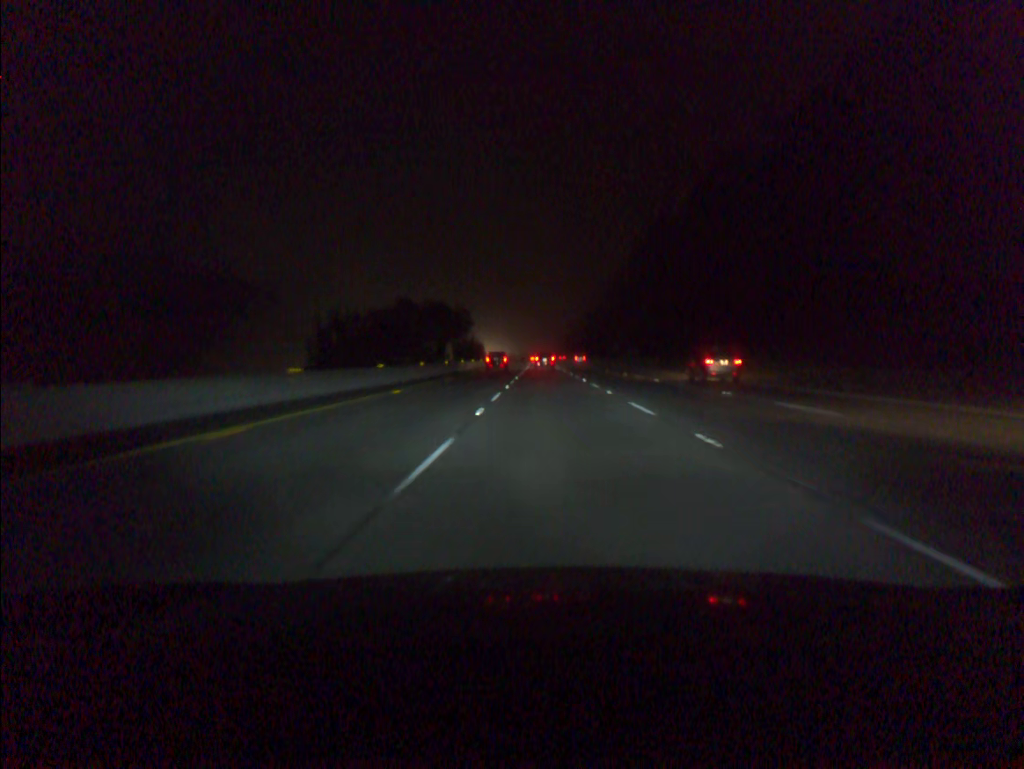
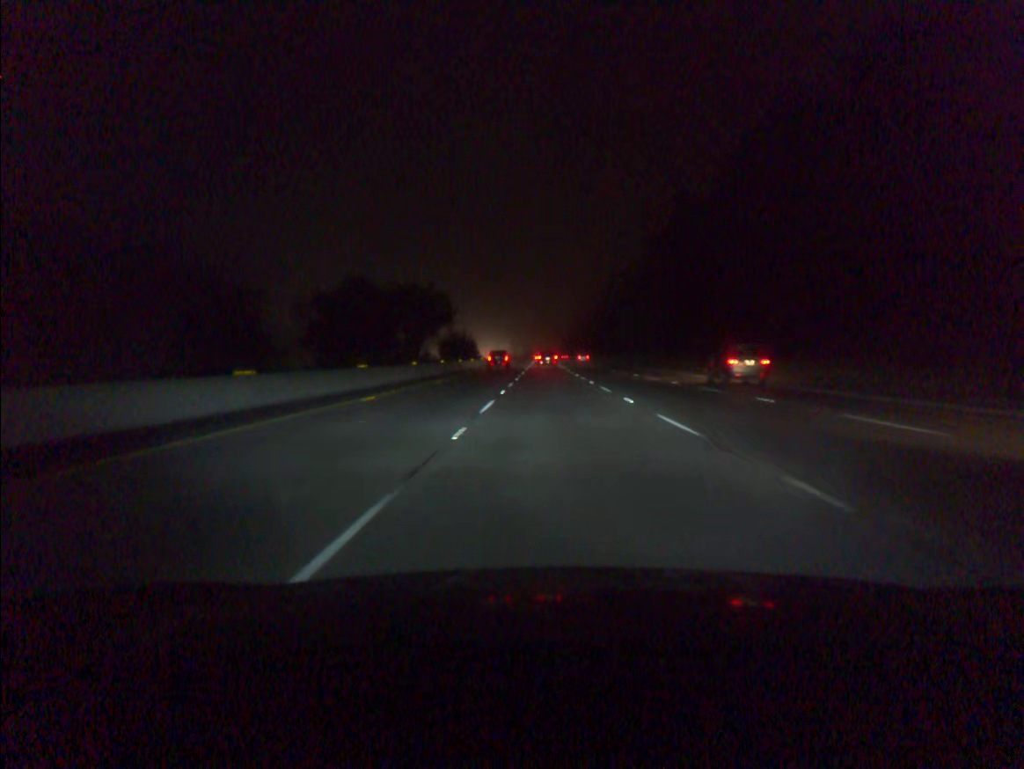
(0.0, +19.1) m; 0°
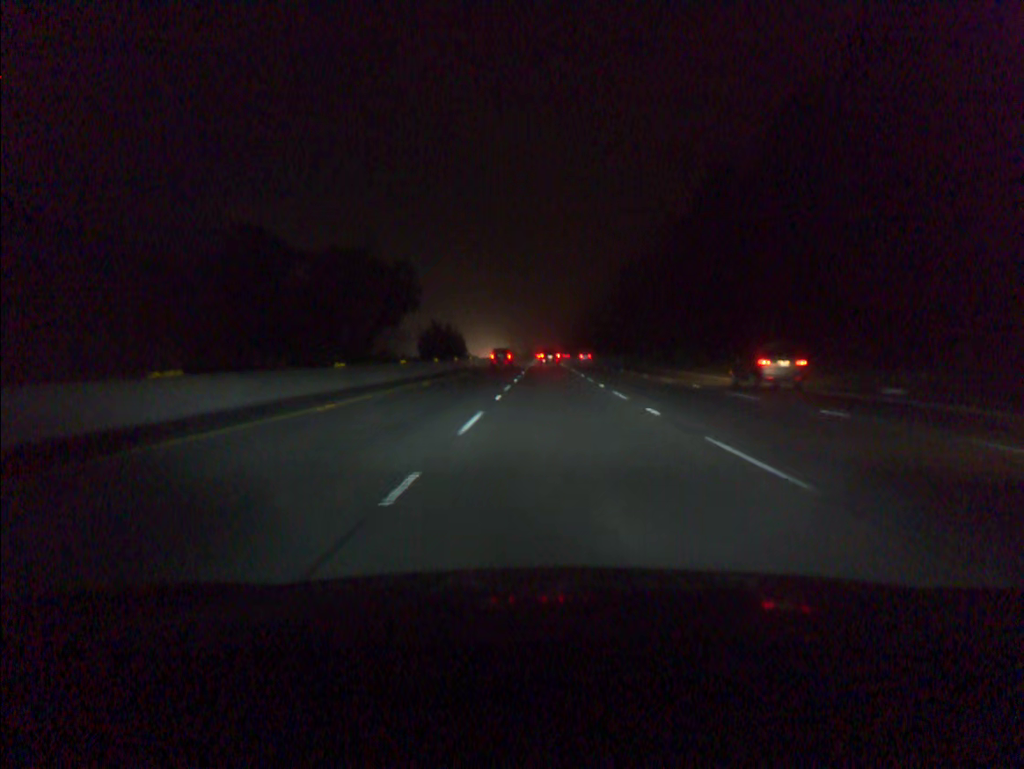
(0.0, +19.2) m; 0°
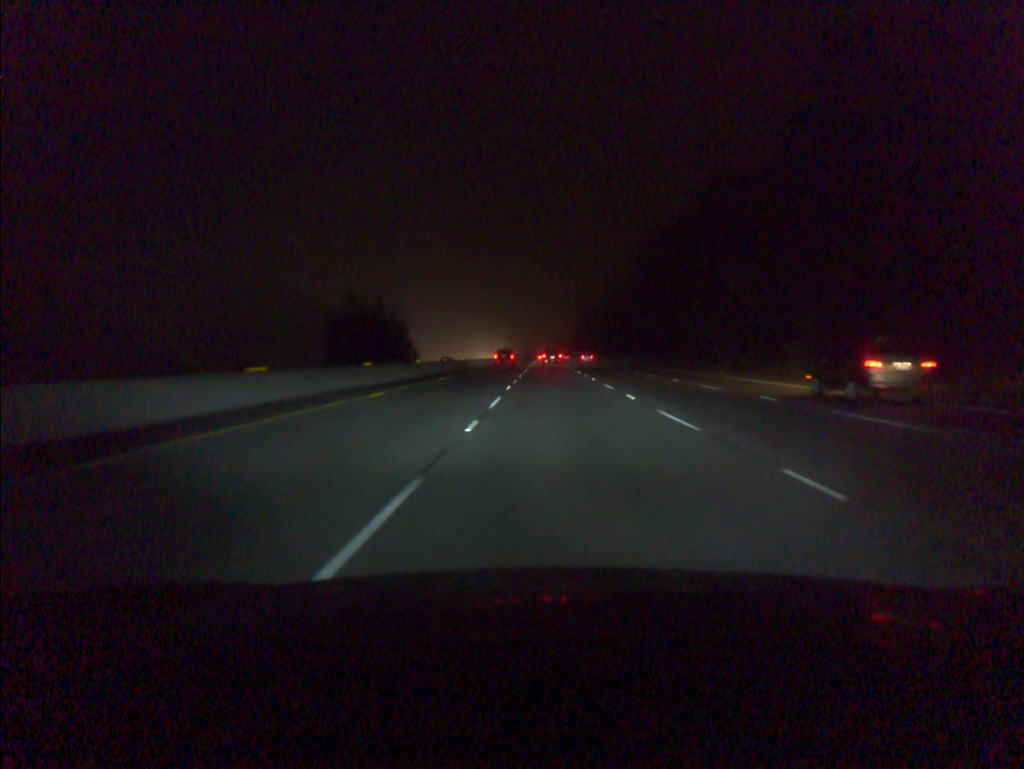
(0.0, +38.5) m; 0°
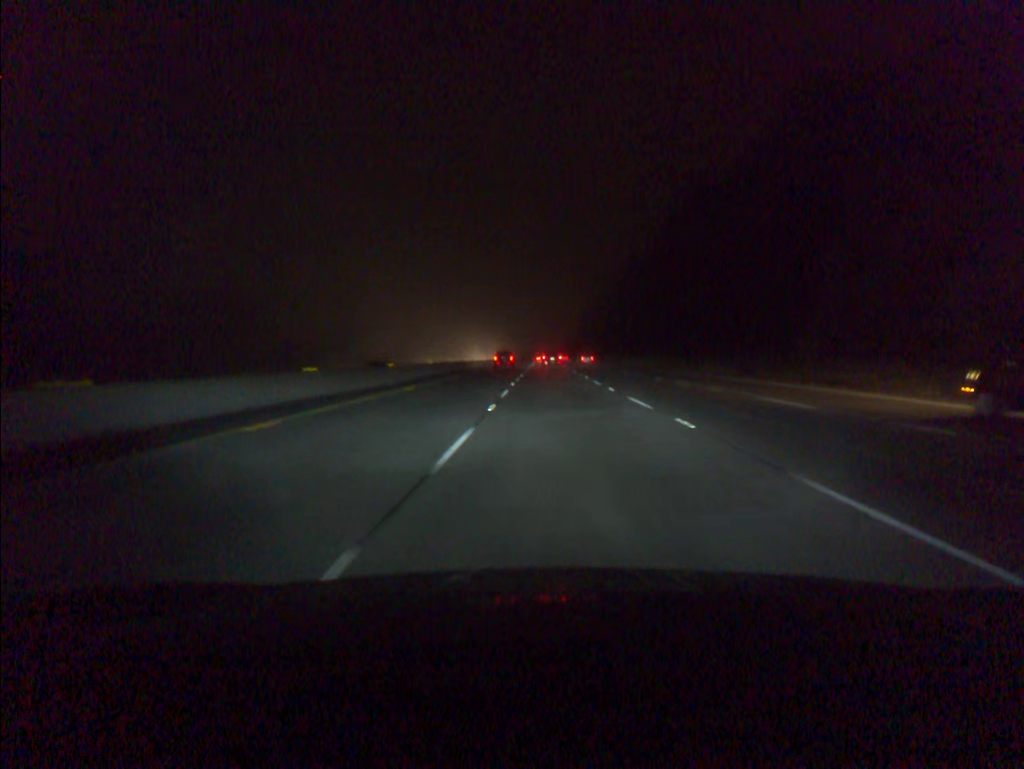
(0.0, +38.4) m; 0°
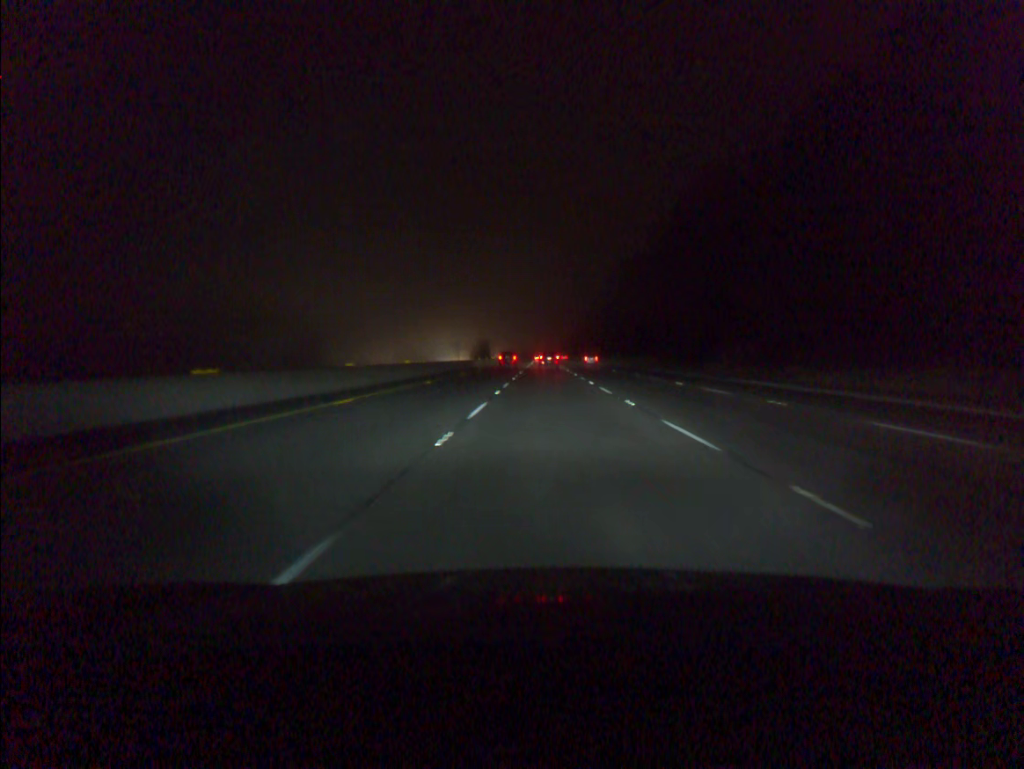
(+0.3, +95.7) m; 0°
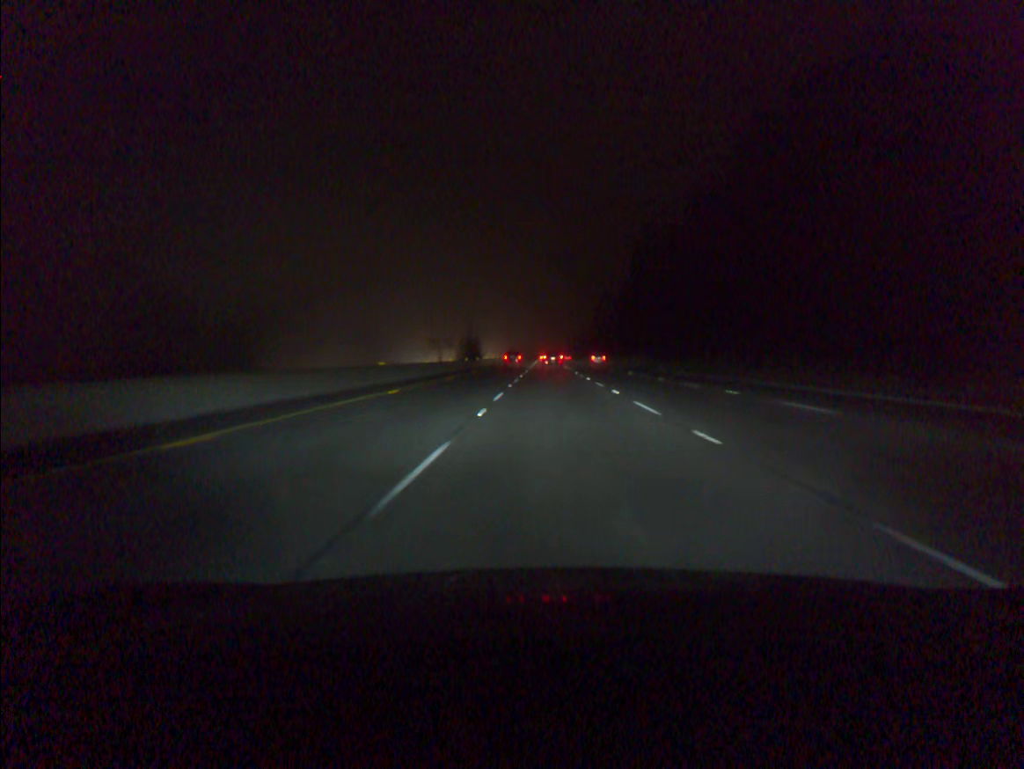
(-0.1, +38.2) m; 0°
